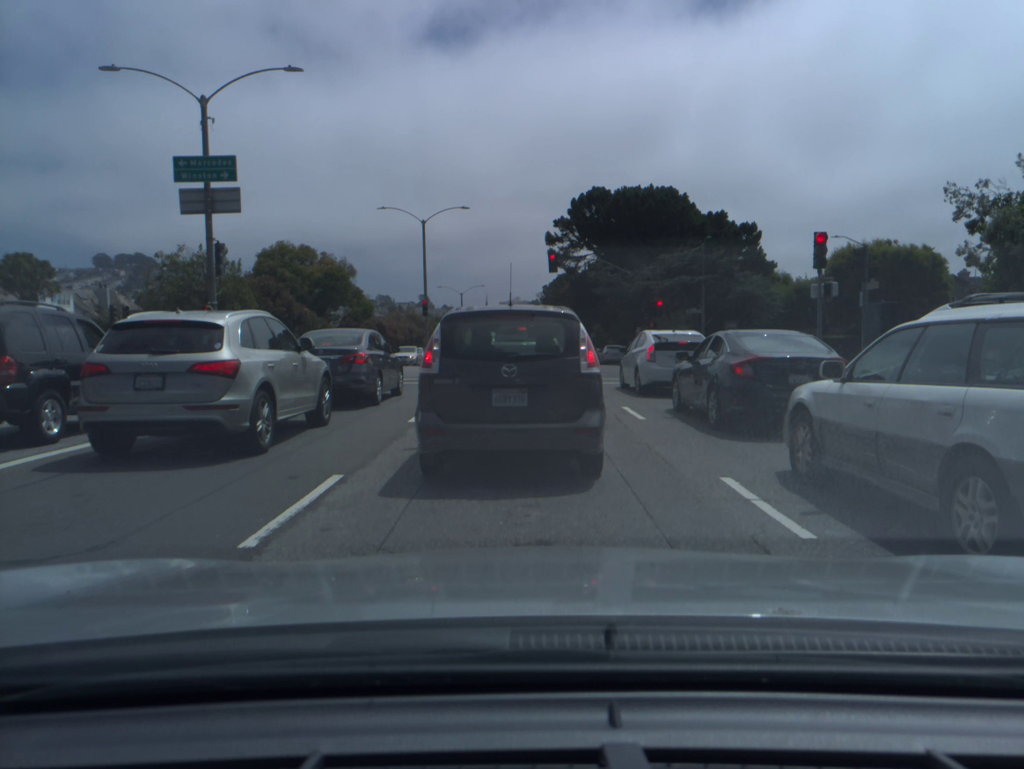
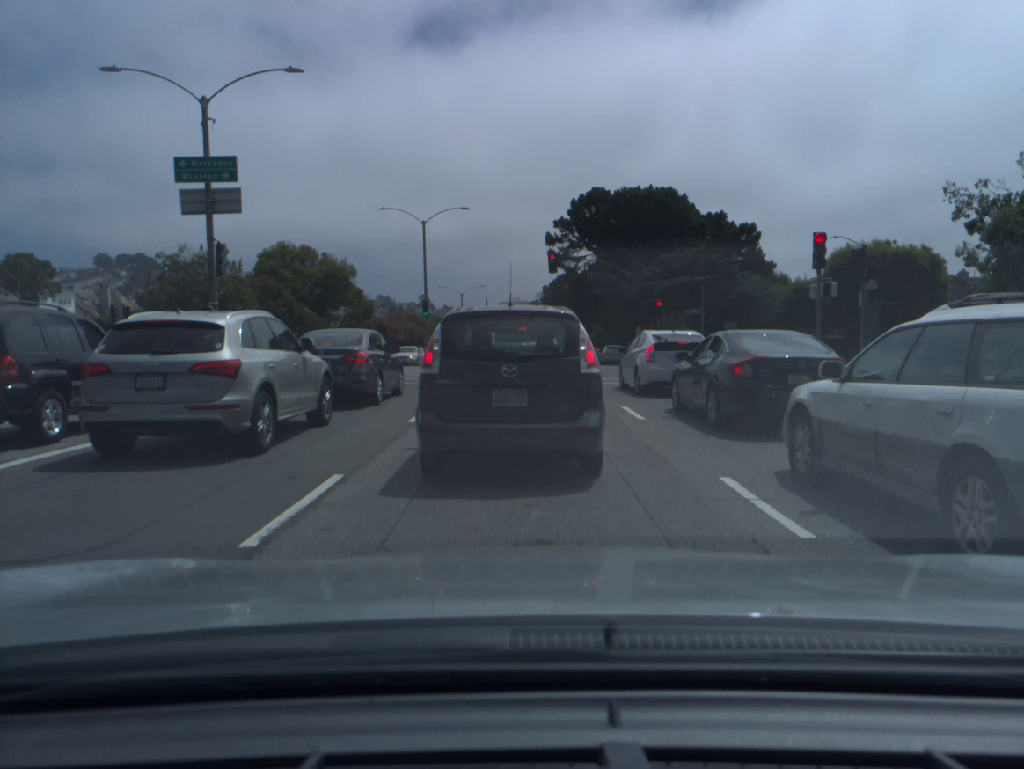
(0.0, 0.0) m; 0°
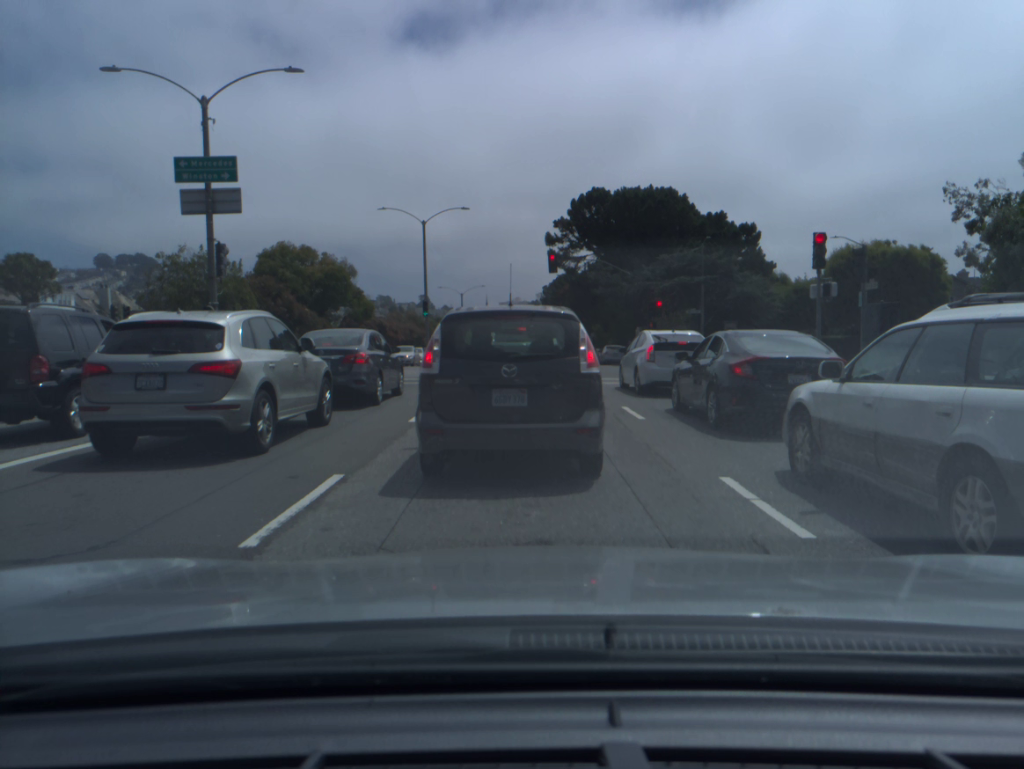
(0.0, 0.0) m; 0°
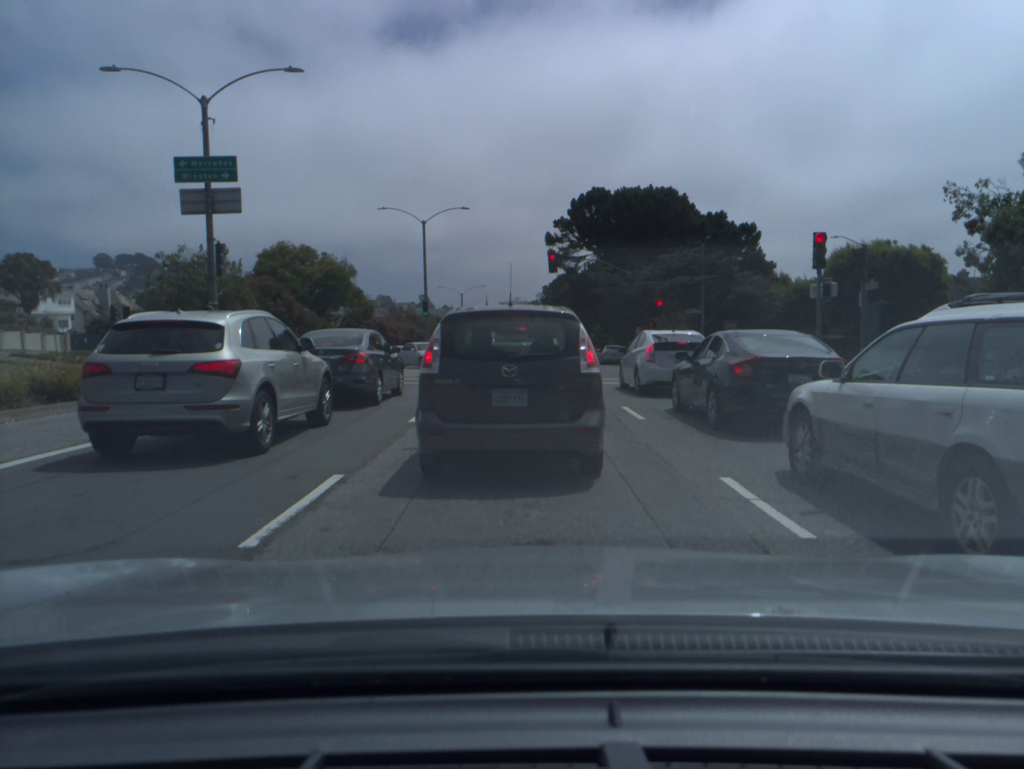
(0.0, 0.0) m; 0°
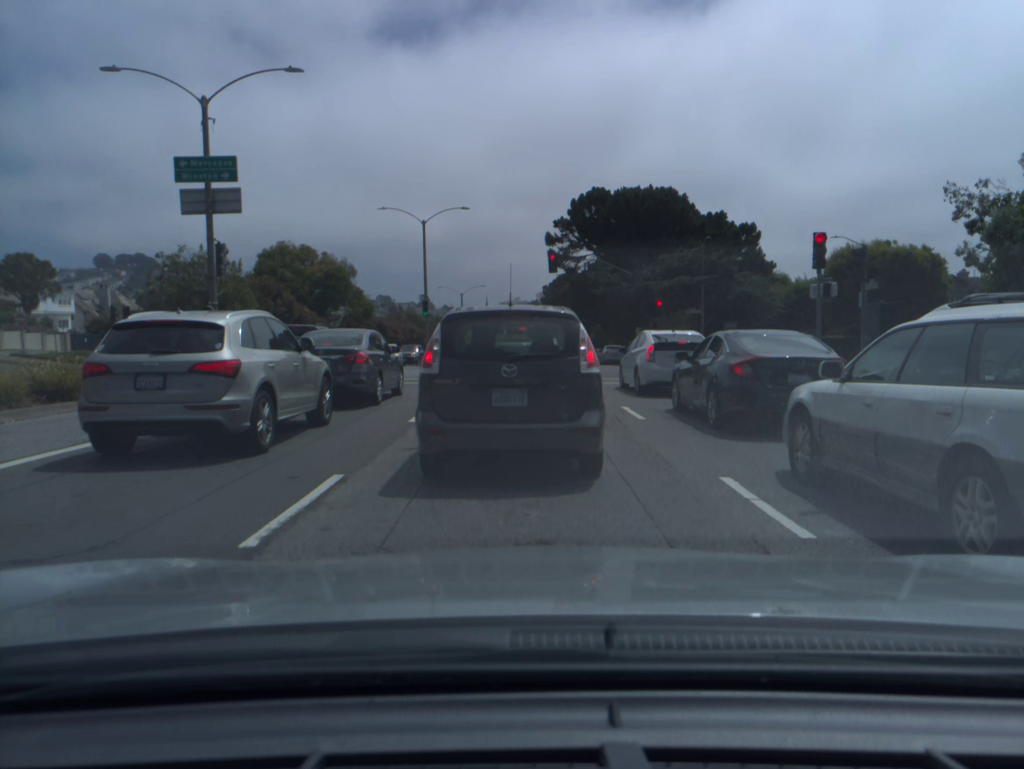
(0.0, 0.0) m; 0°
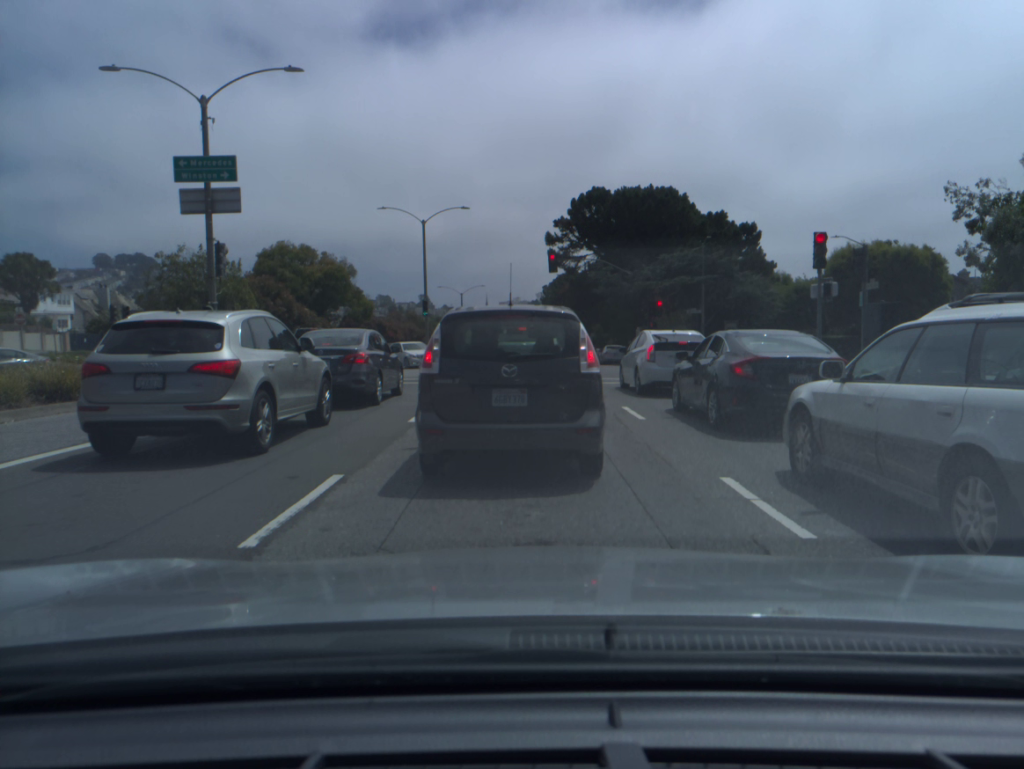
(0.0, 0.0) m; 0°
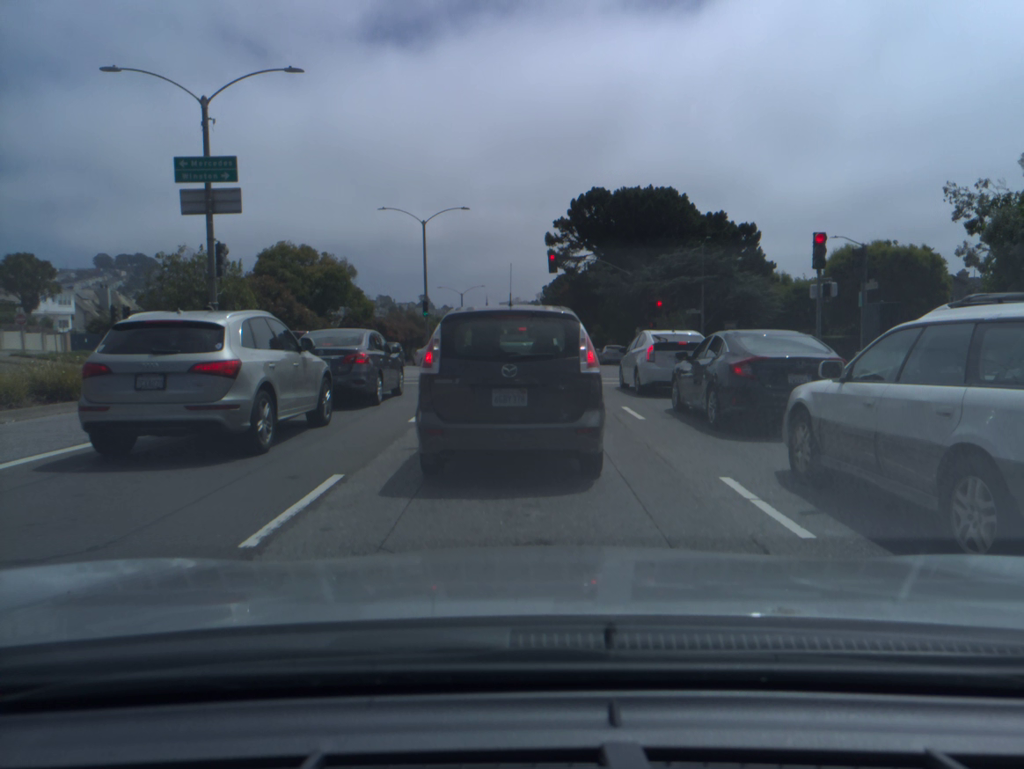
(0.0, 0.0) m; 0°
